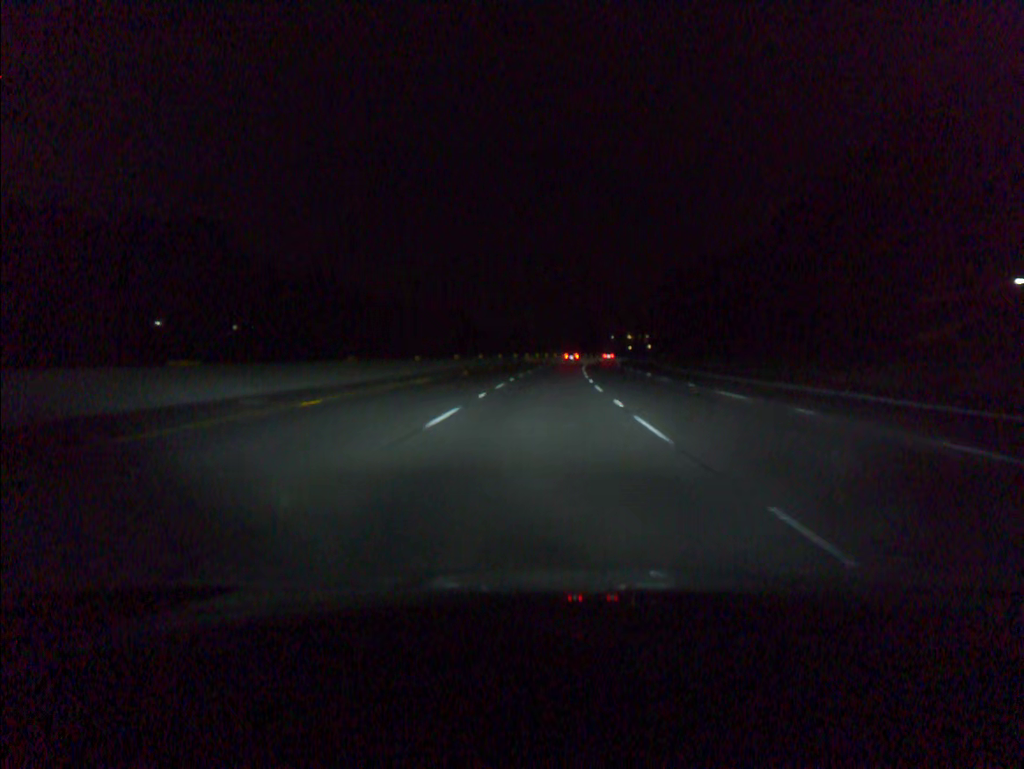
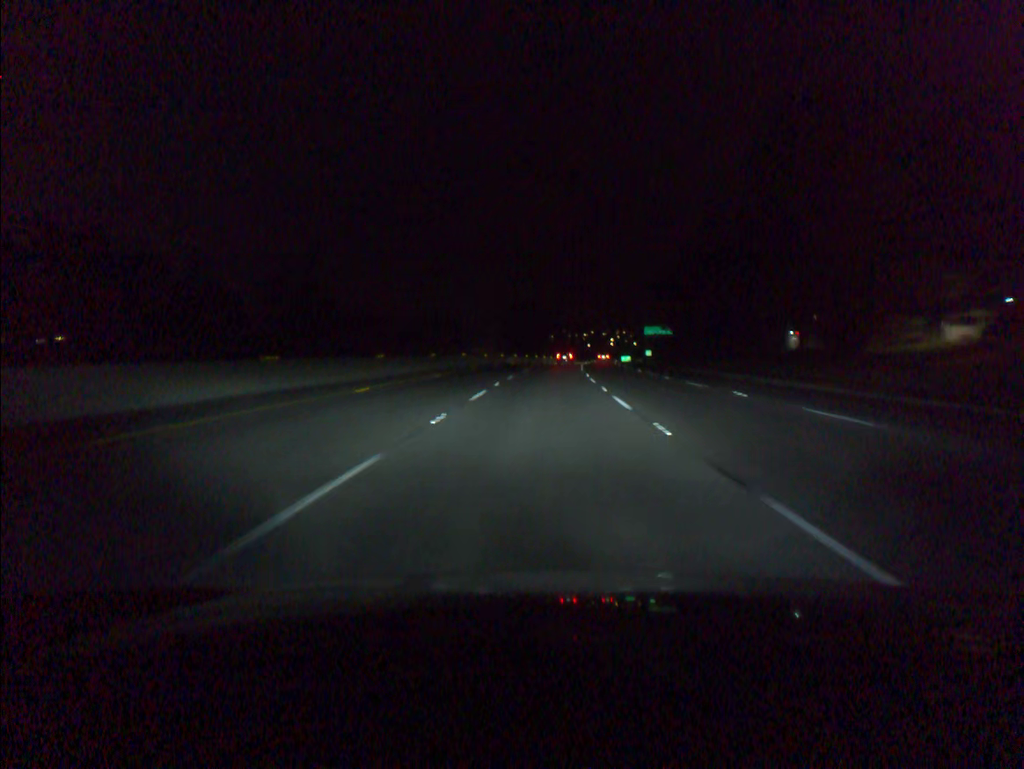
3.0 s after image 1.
(+3.9, +96.2) m; +5°
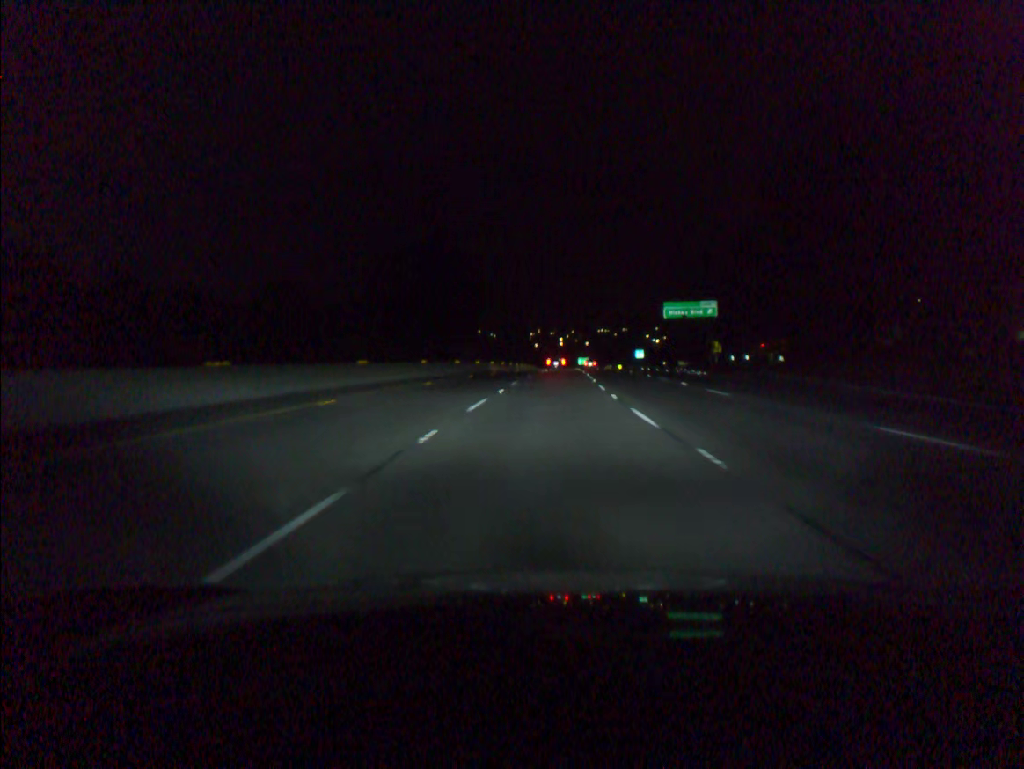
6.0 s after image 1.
(+2.9, +91.5) m; +4°
